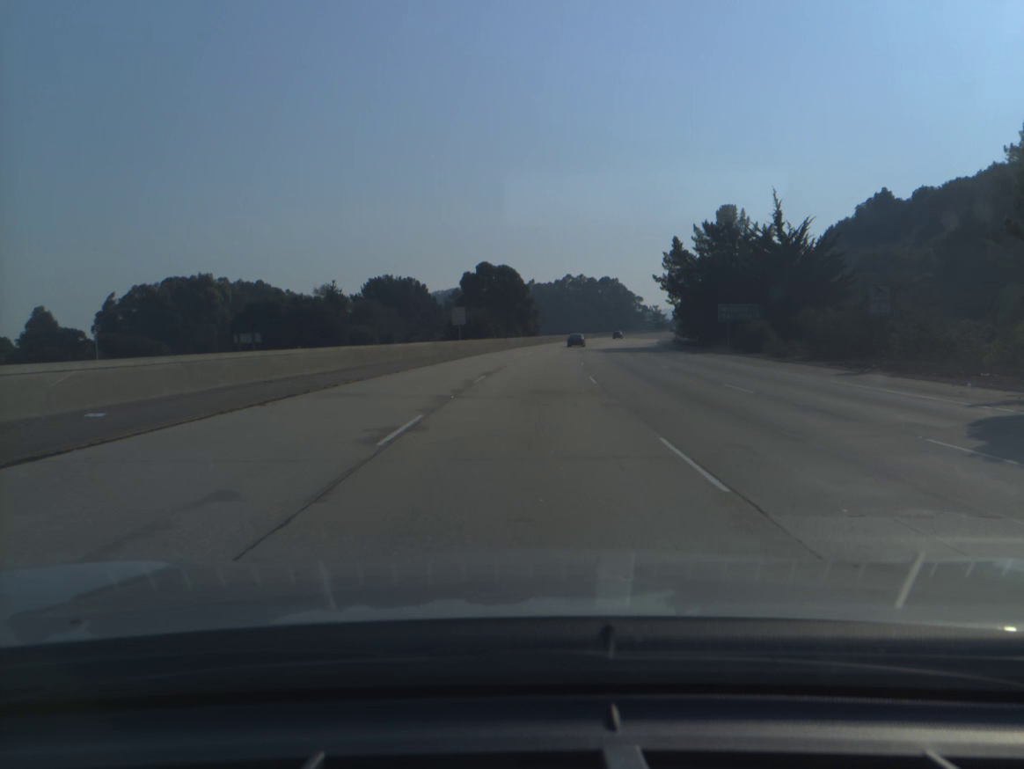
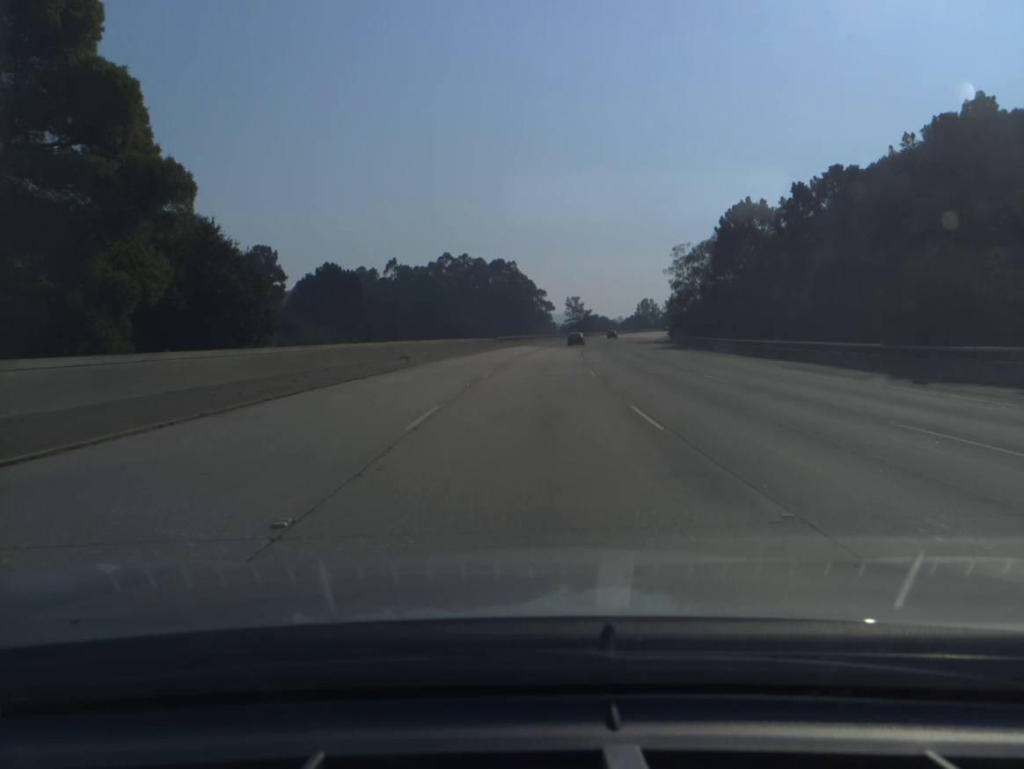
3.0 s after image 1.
(+7.0, +98.2) m; +9°
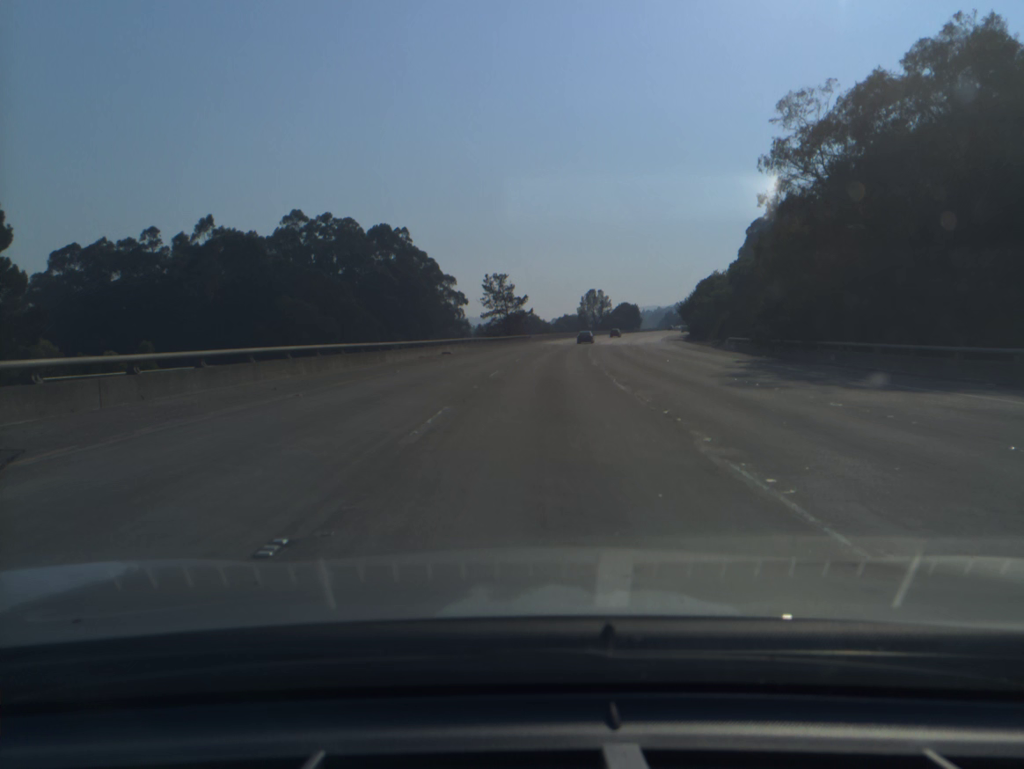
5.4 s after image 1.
(+4.1, +79.7) m; +6°
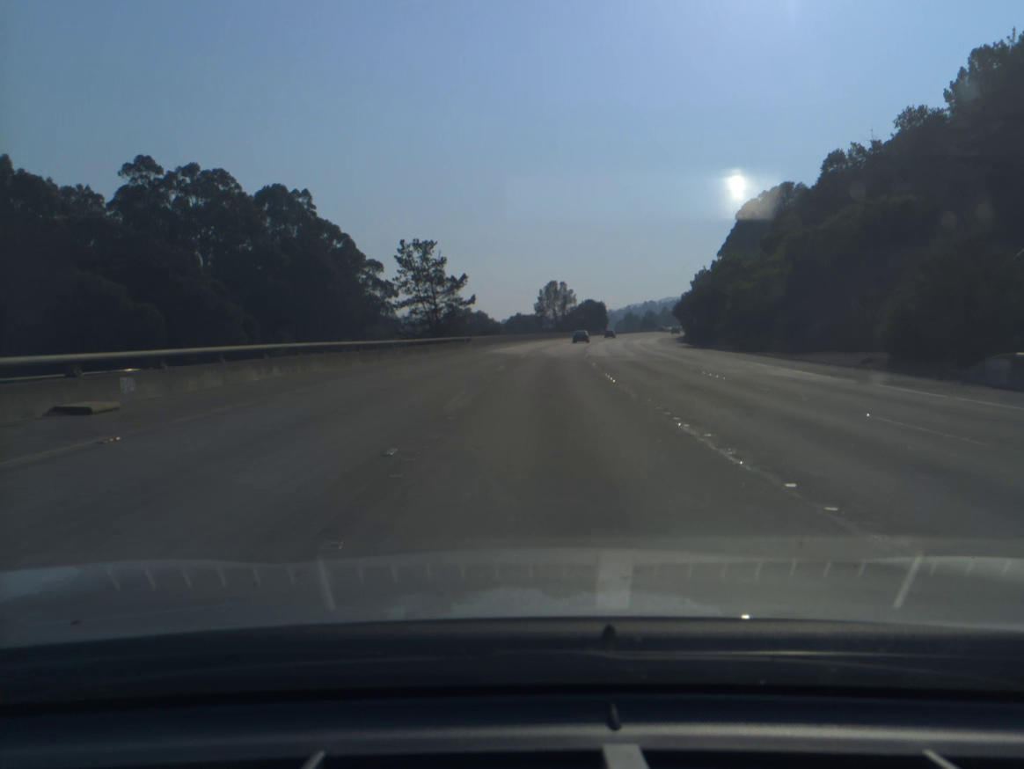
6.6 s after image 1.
(+1.2, +39.9) m; +4°
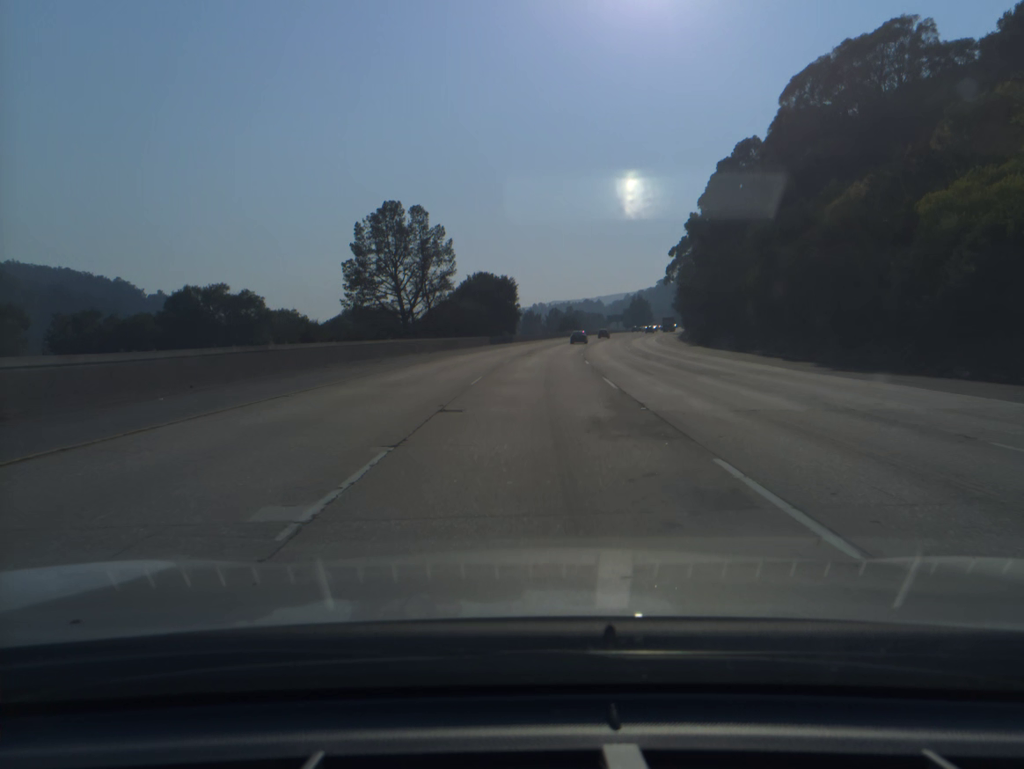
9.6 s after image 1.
(+7.1, +99.2) m; +8°
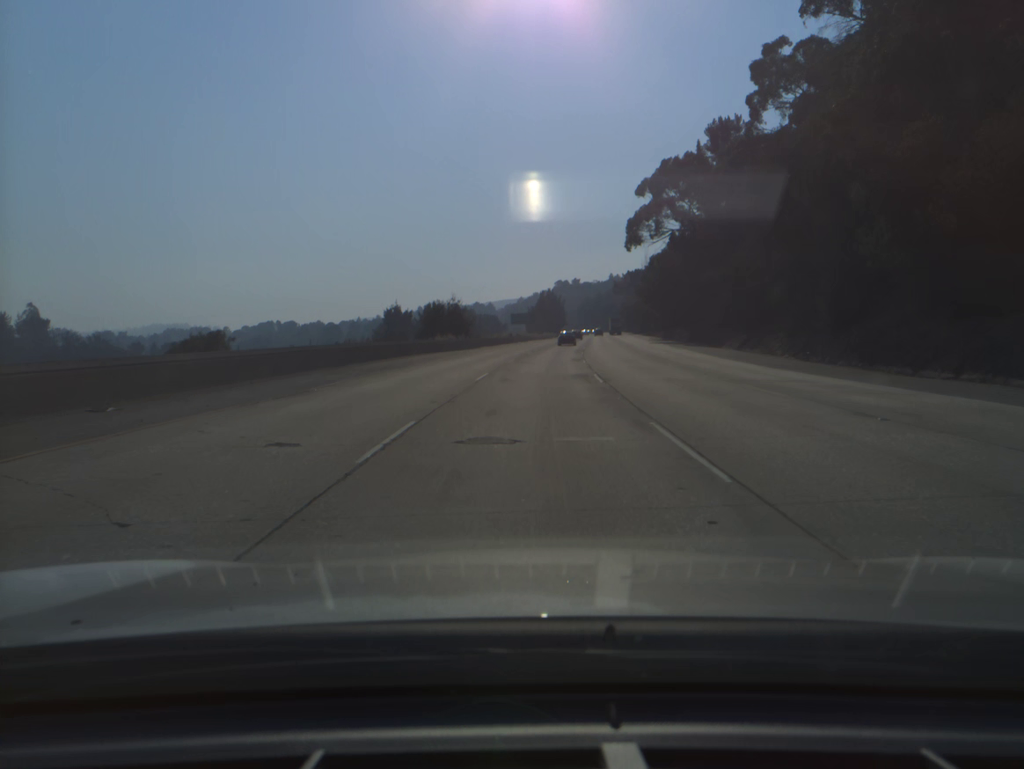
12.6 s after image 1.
(+7.1, +98.7) m; +8°
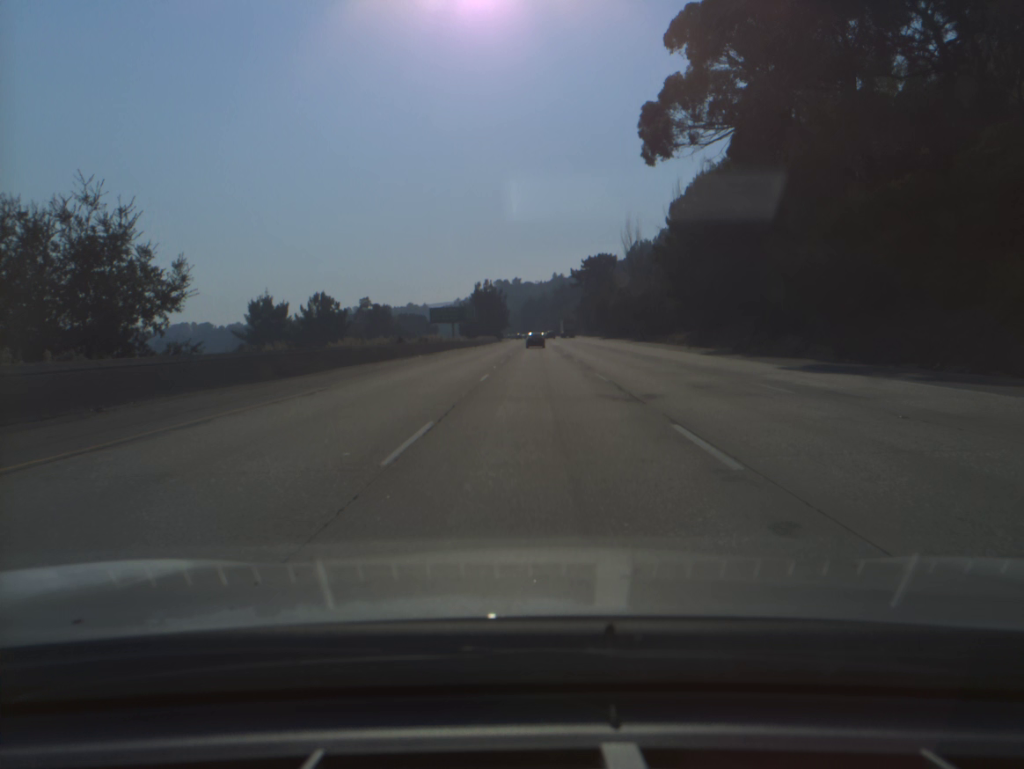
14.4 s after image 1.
(+2.5, +58.5) m; +5°
